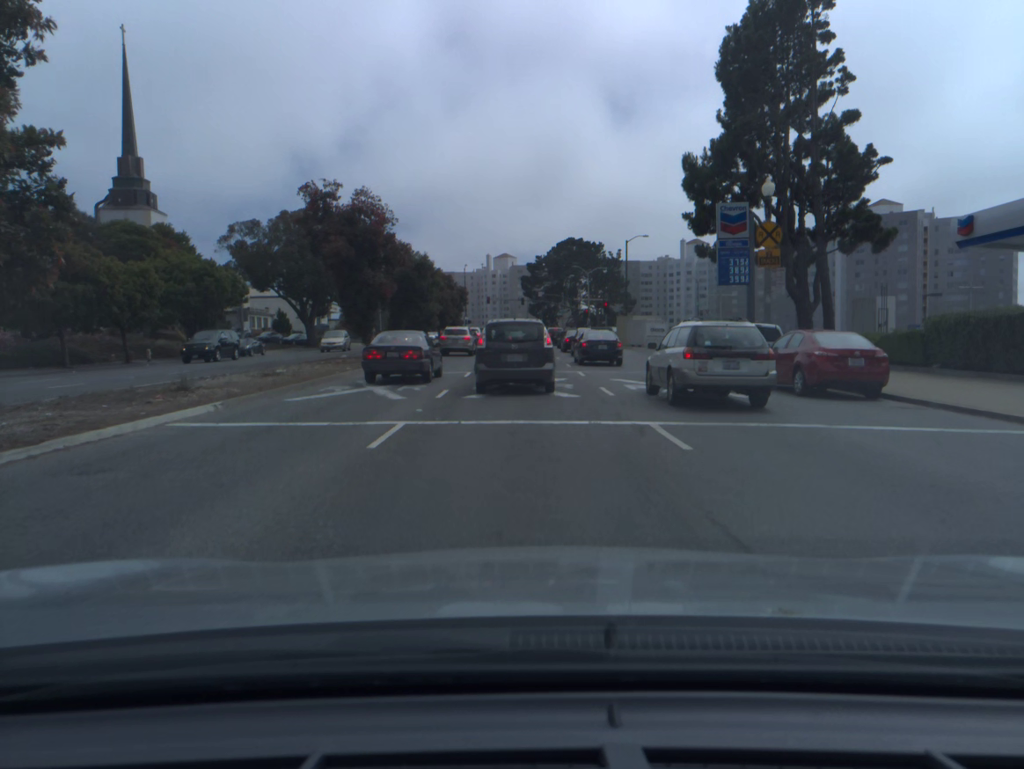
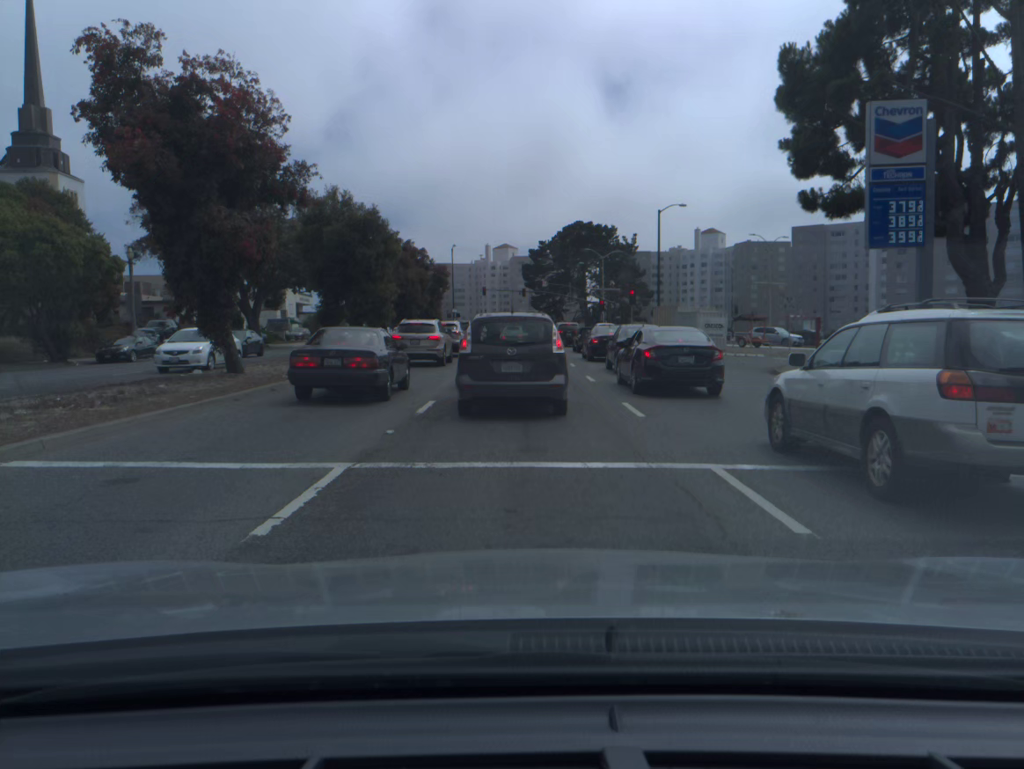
(0.0, +18.7) m; -1°
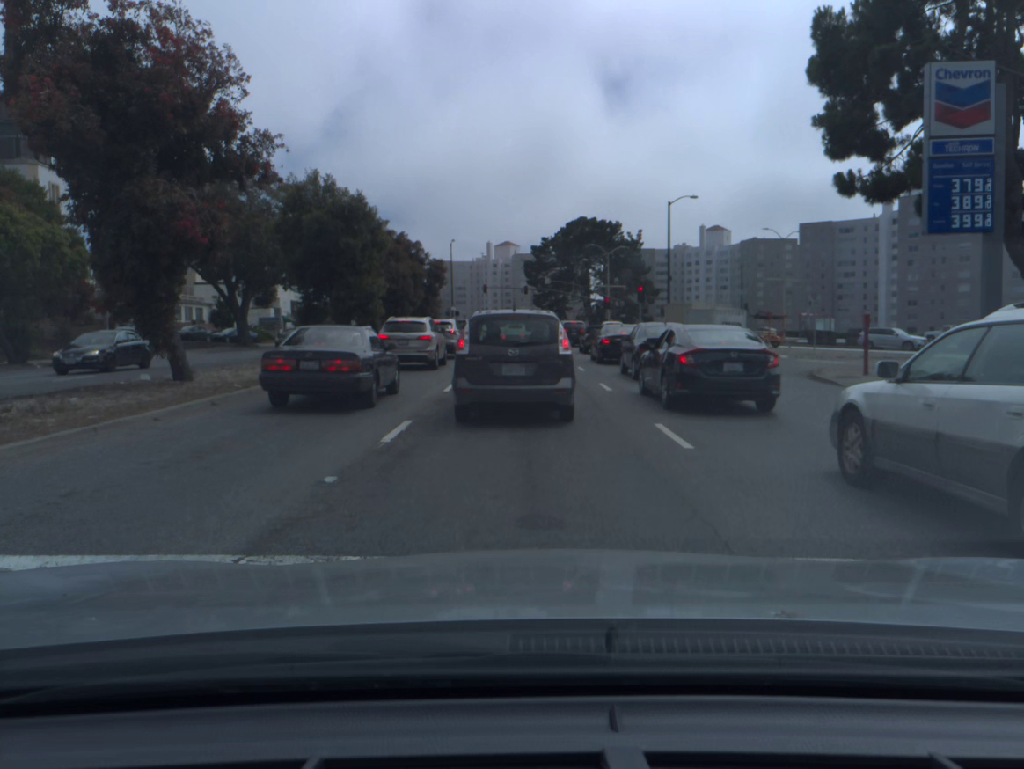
(0.0, +3.4) m; 0°
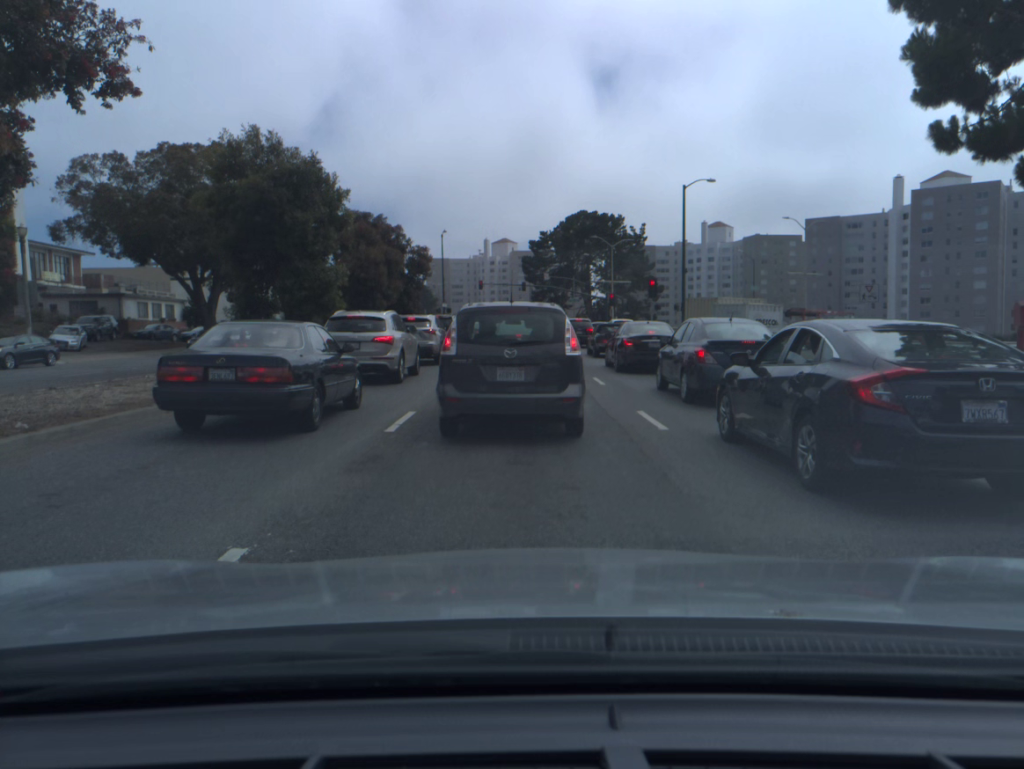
(0.0, +7.0) m; 0°
